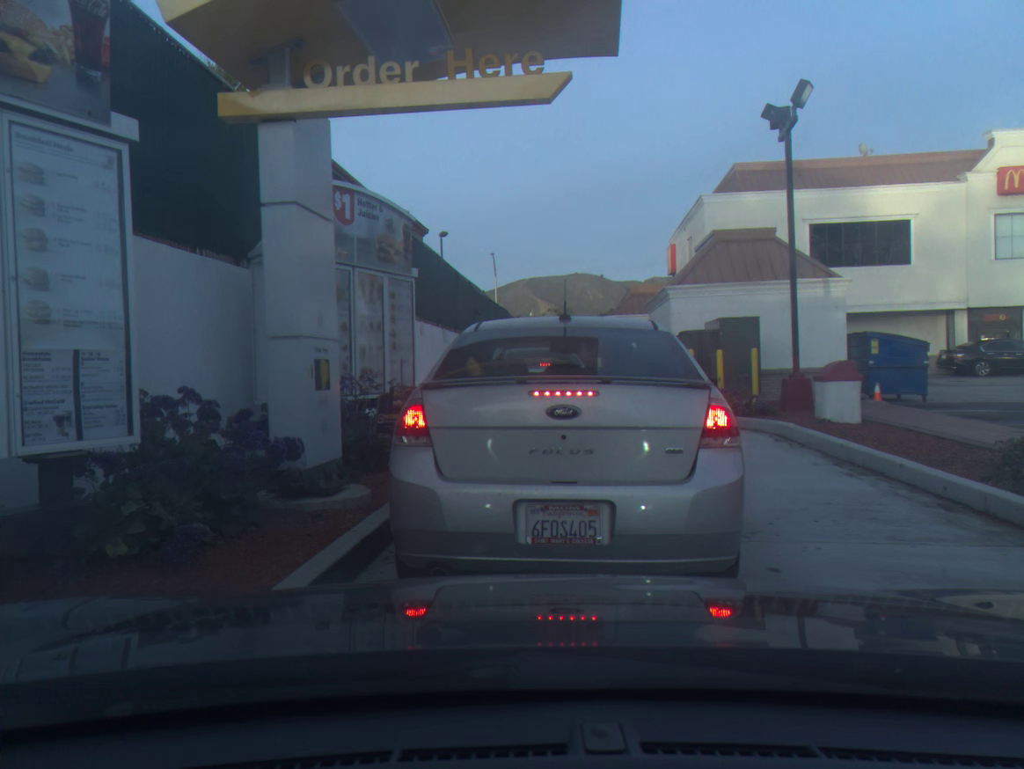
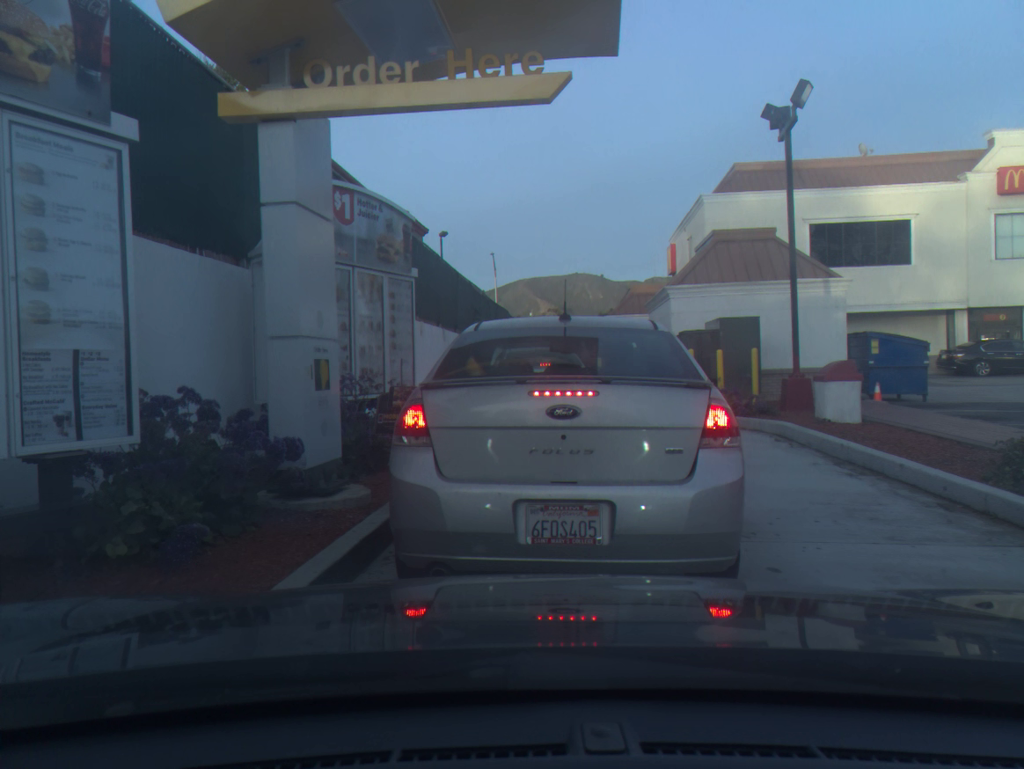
(0.0, 0.0) m; 0°
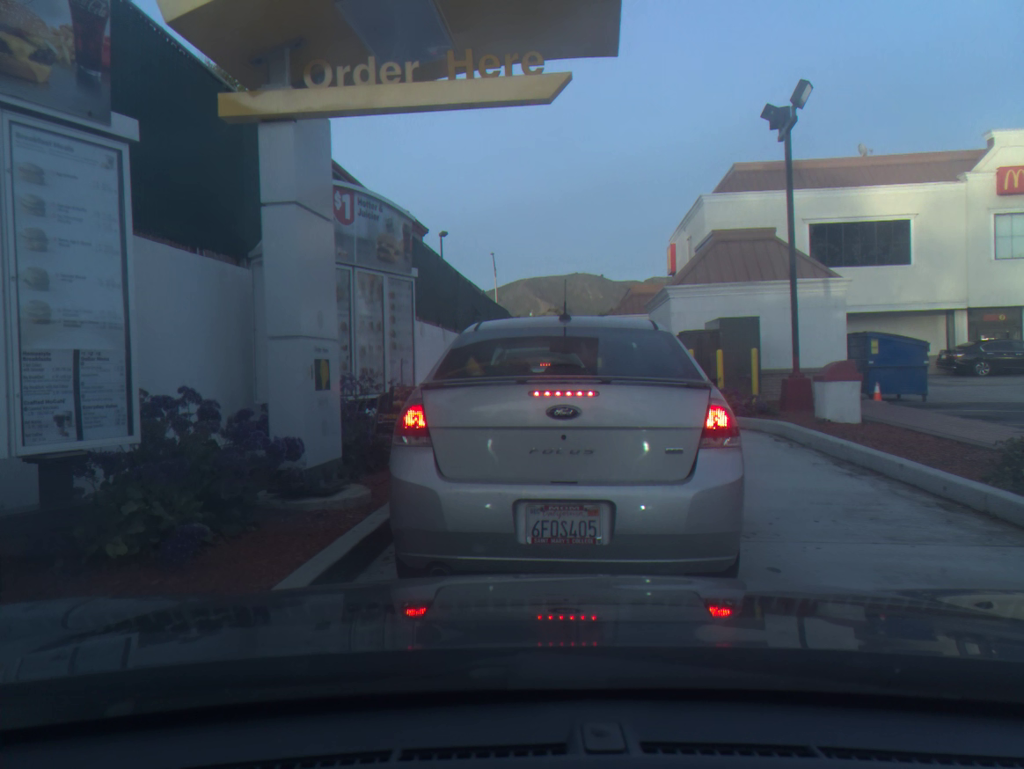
(0.0, 0.0) m; 0°
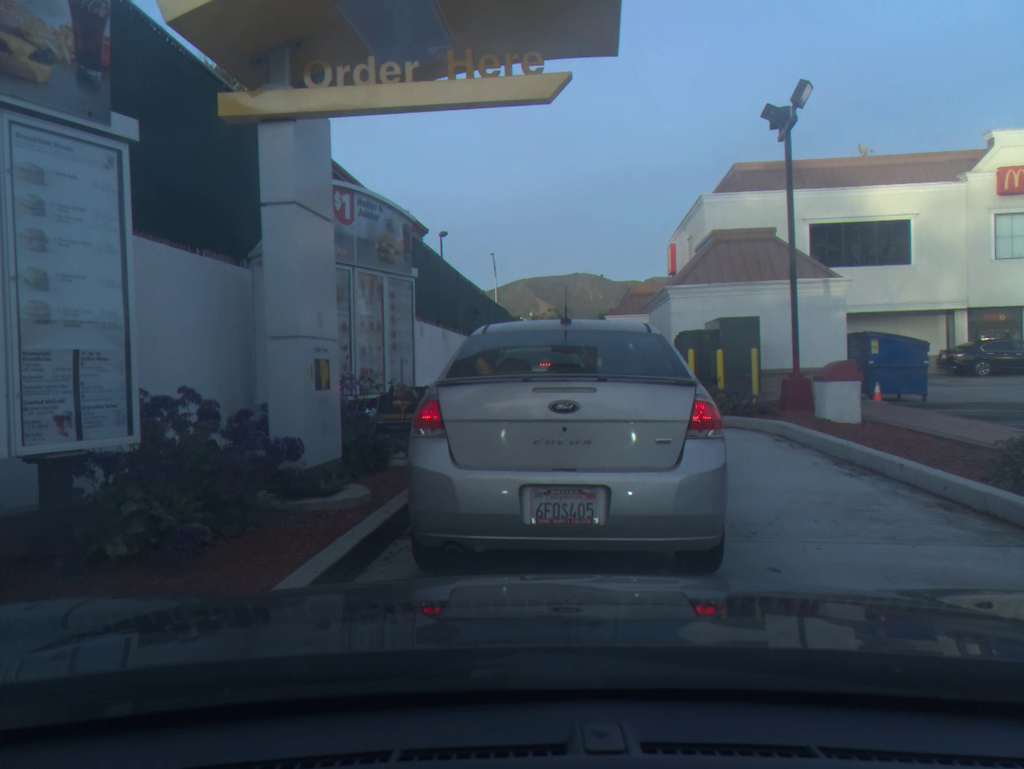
(0.0, 0.0) m; 0°
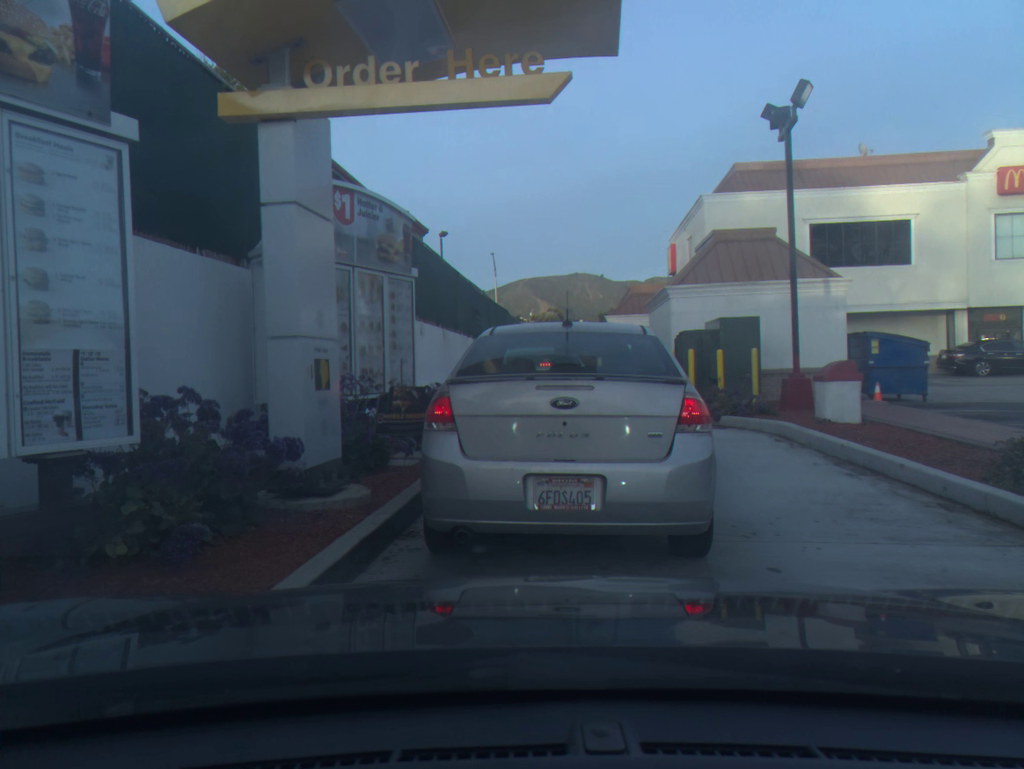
(0.0, 0.0) m; 0°
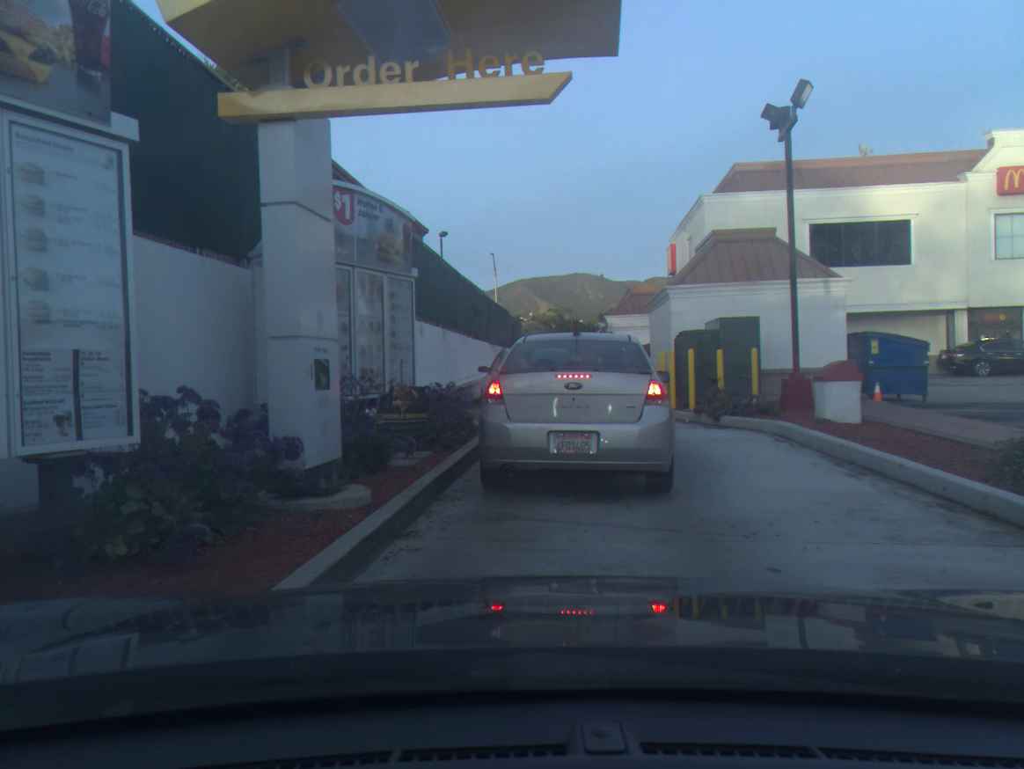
(0.0, 0.0) m; 0°
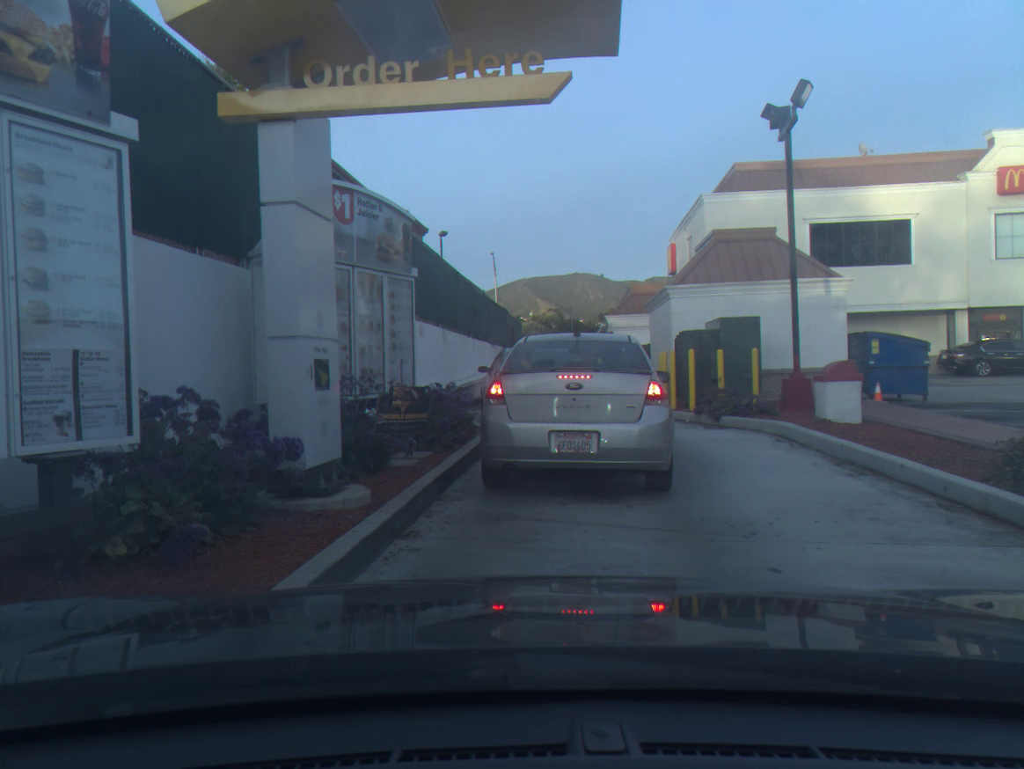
(0.0, 0.0) m; 0°
